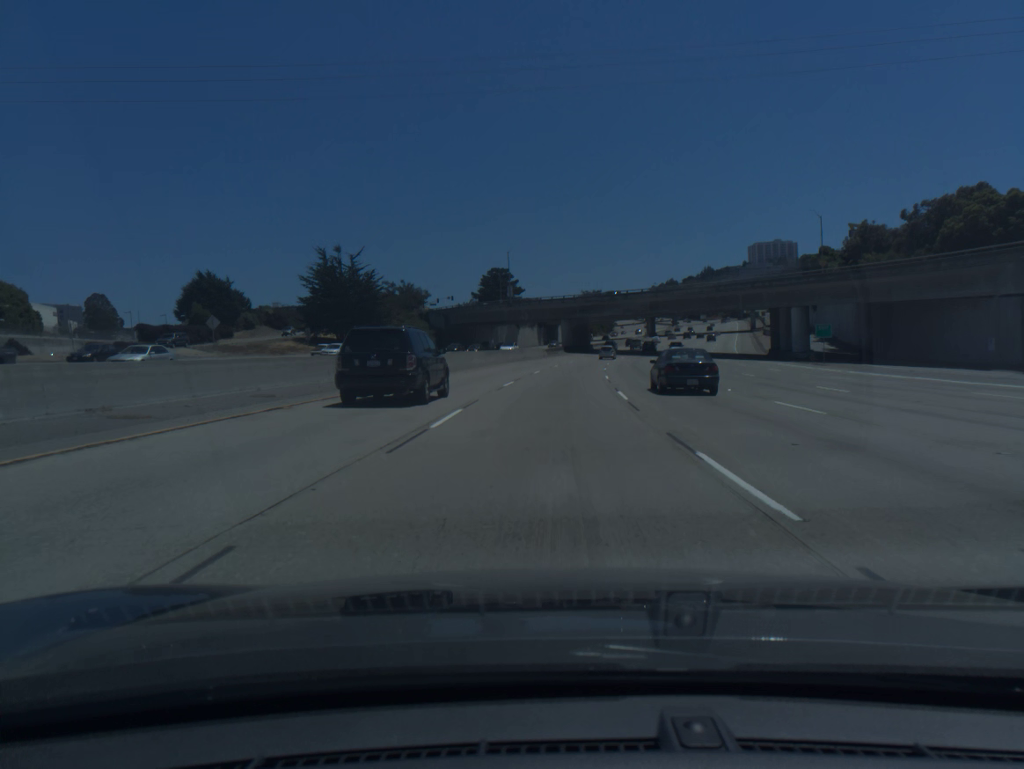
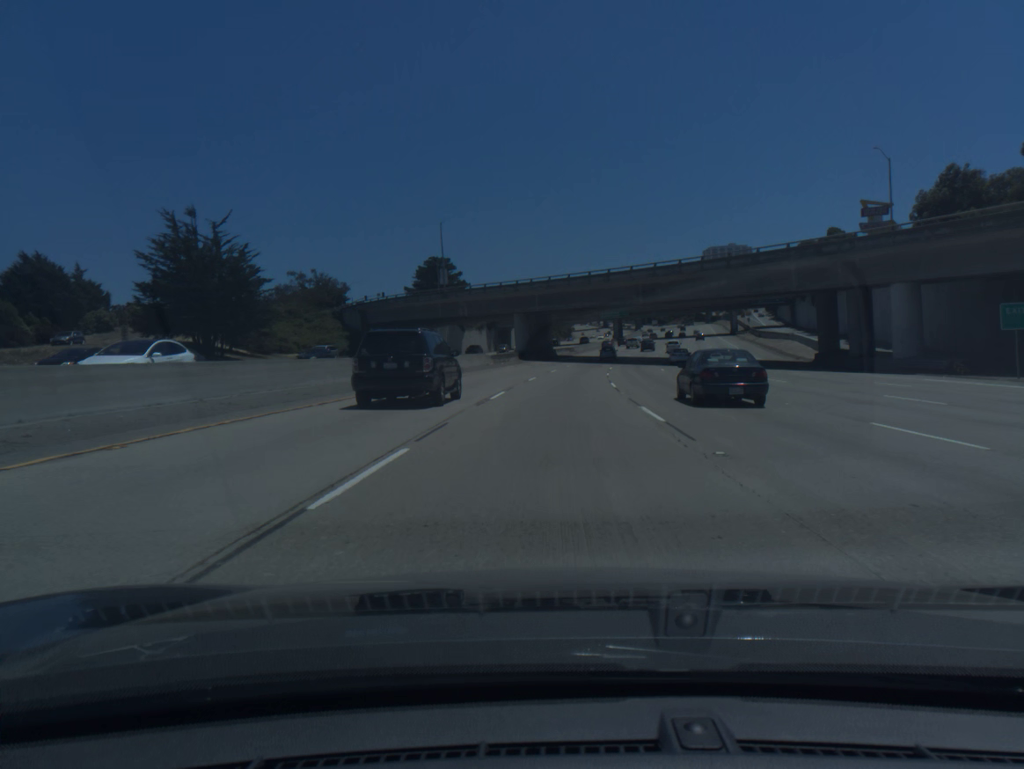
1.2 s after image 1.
(+1.0, +35.4) m; +3°
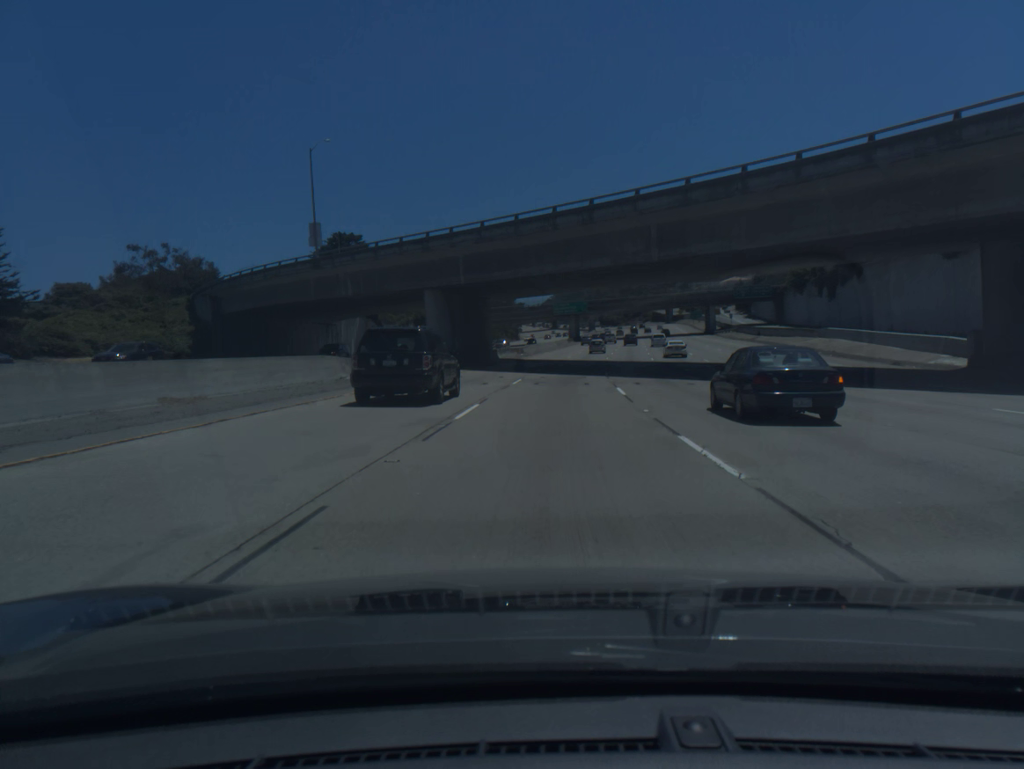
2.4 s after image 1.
(+1.1, +35.9) m; +4°
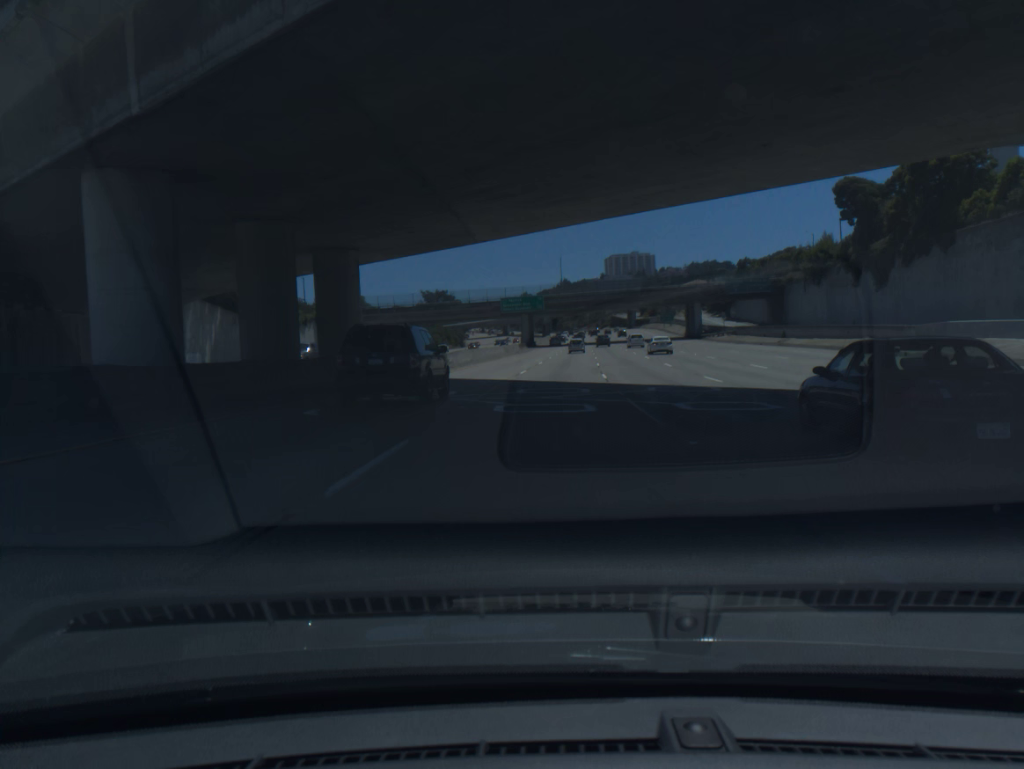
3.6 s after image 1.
(+1.2, +36.2) m; +4°
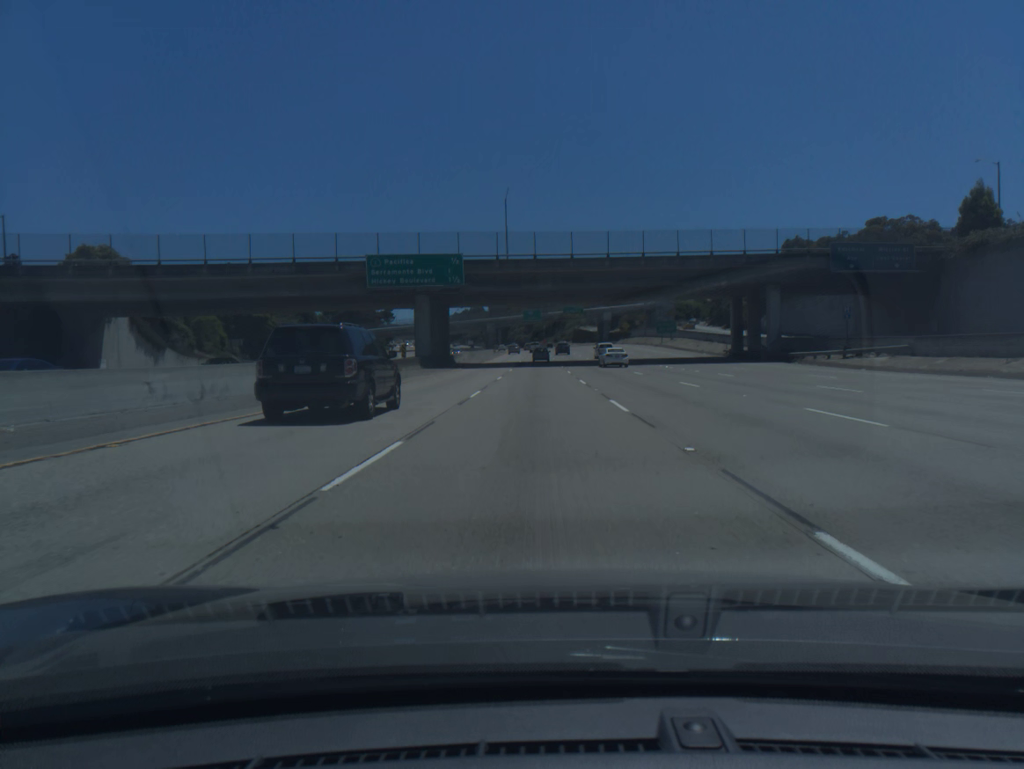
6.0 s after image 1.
(+3.0, +72.3) m; +4°
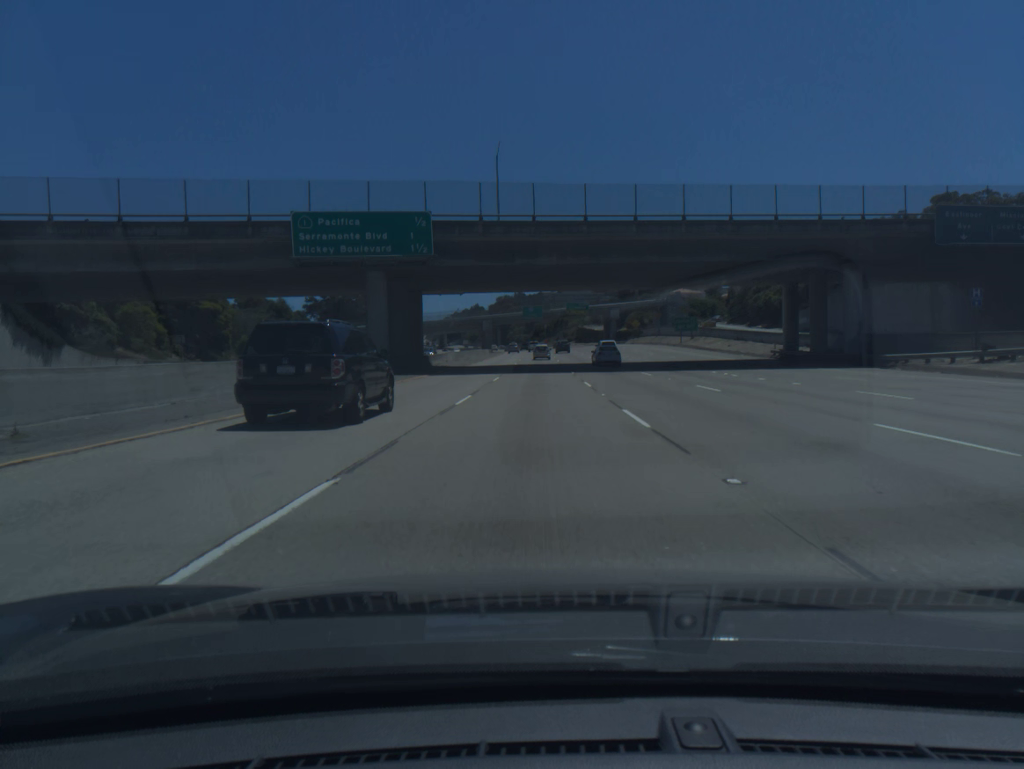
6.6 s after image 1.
(0.0, +18.0) m; 0°
